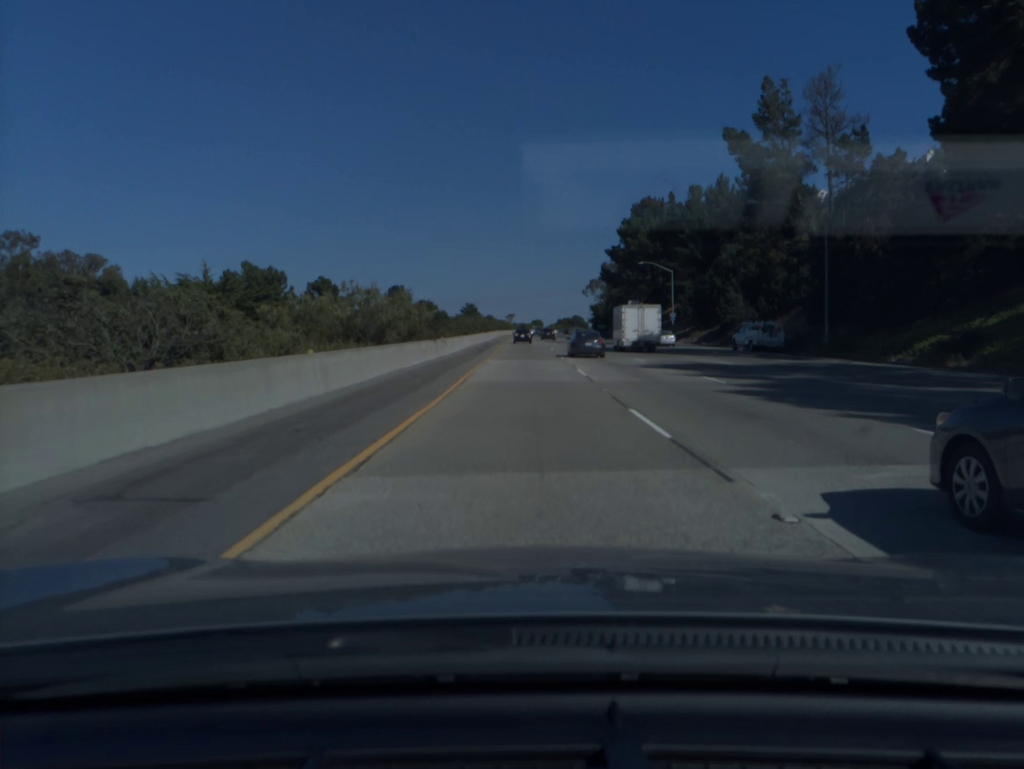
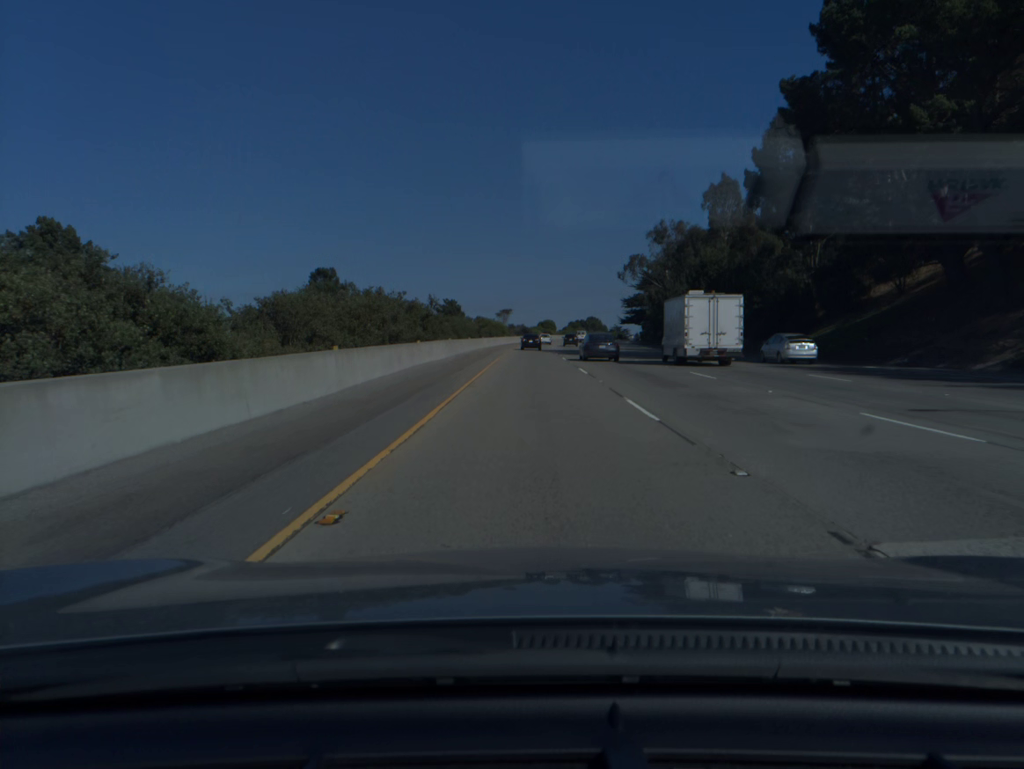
(-0.4, +100.0) m; 0°
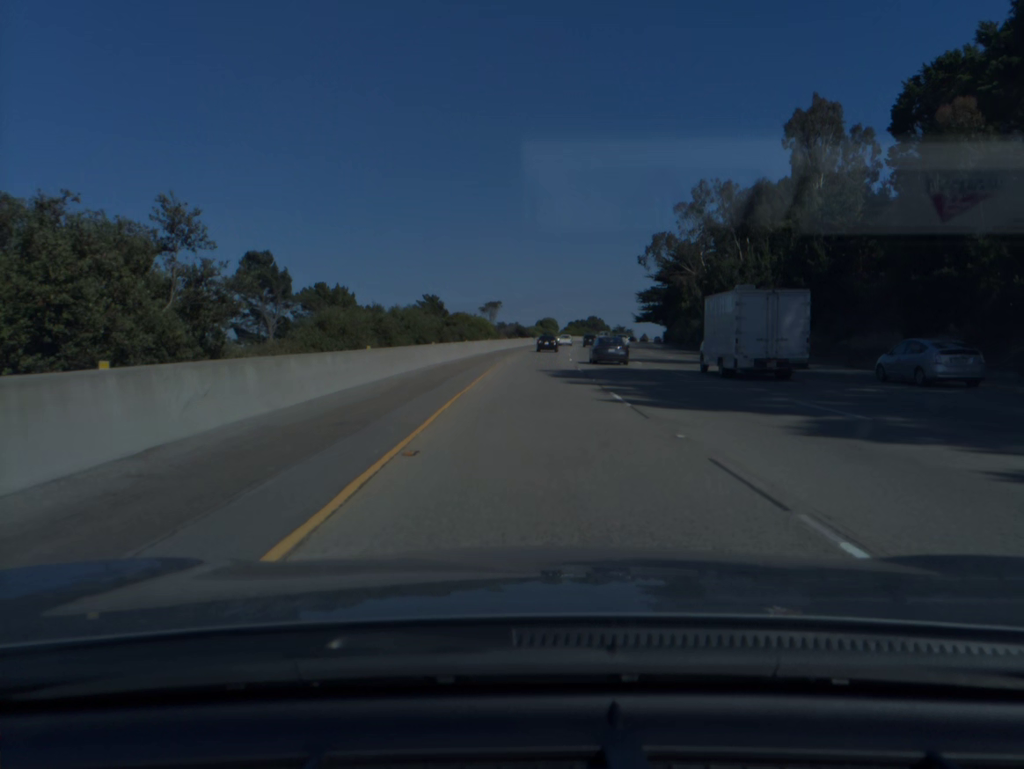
(+0.1, +40.6) m; 0°
